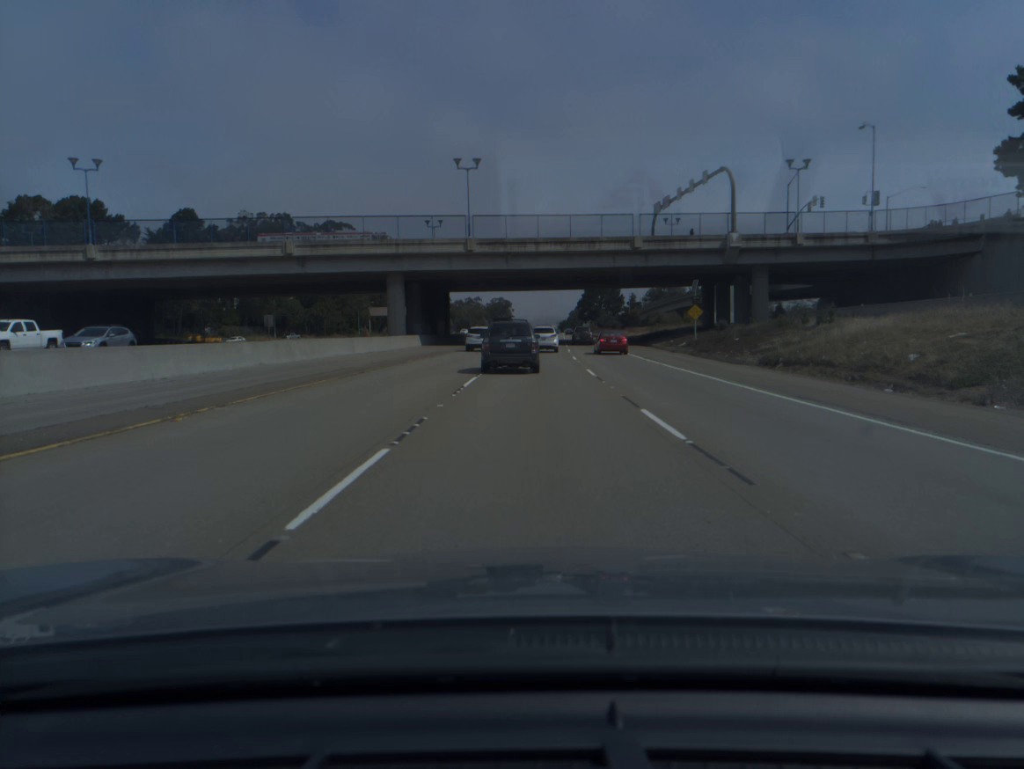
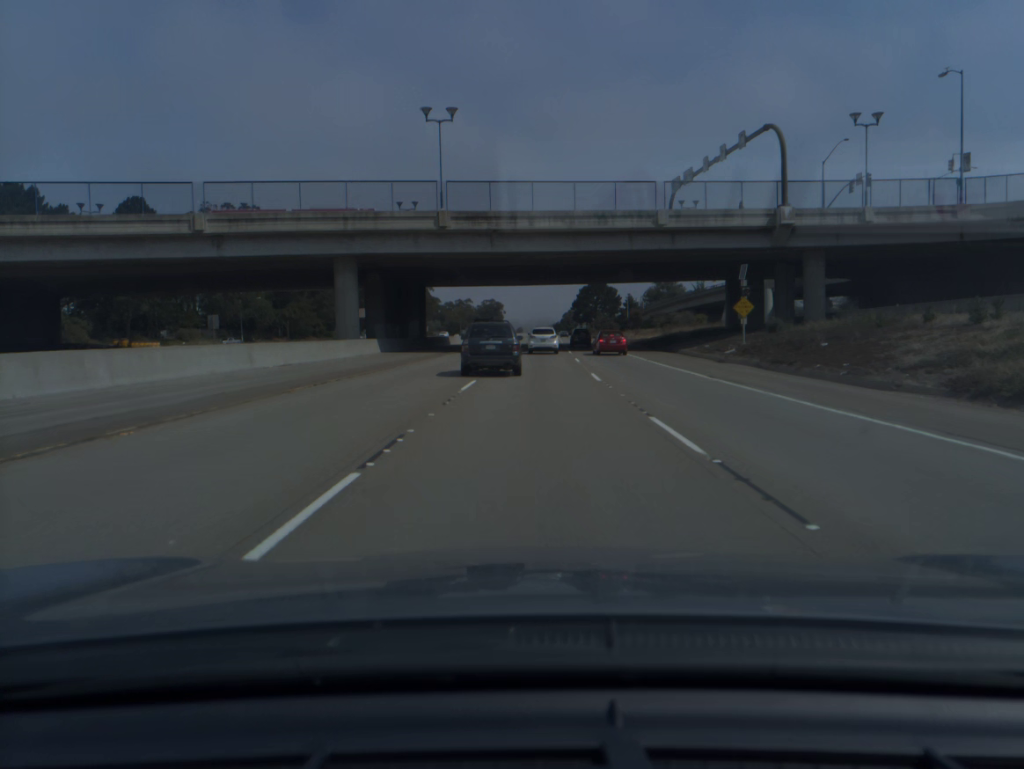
(+0.1, +16.2) m; +1°
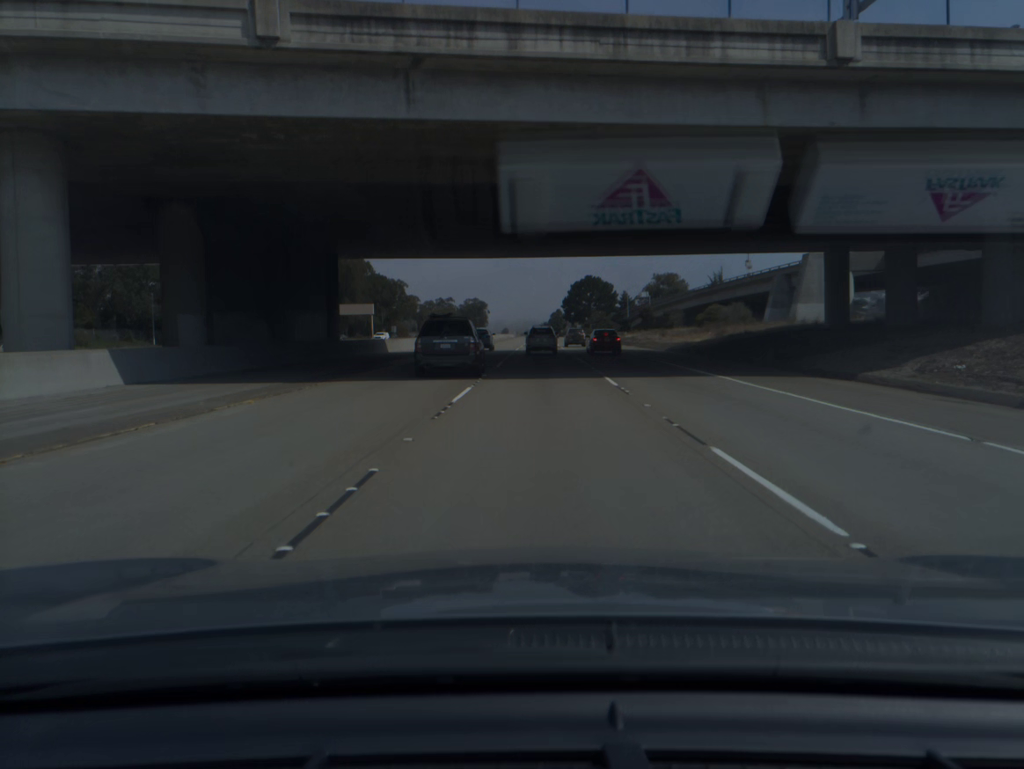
(+0.3, +32.2) m; +1°
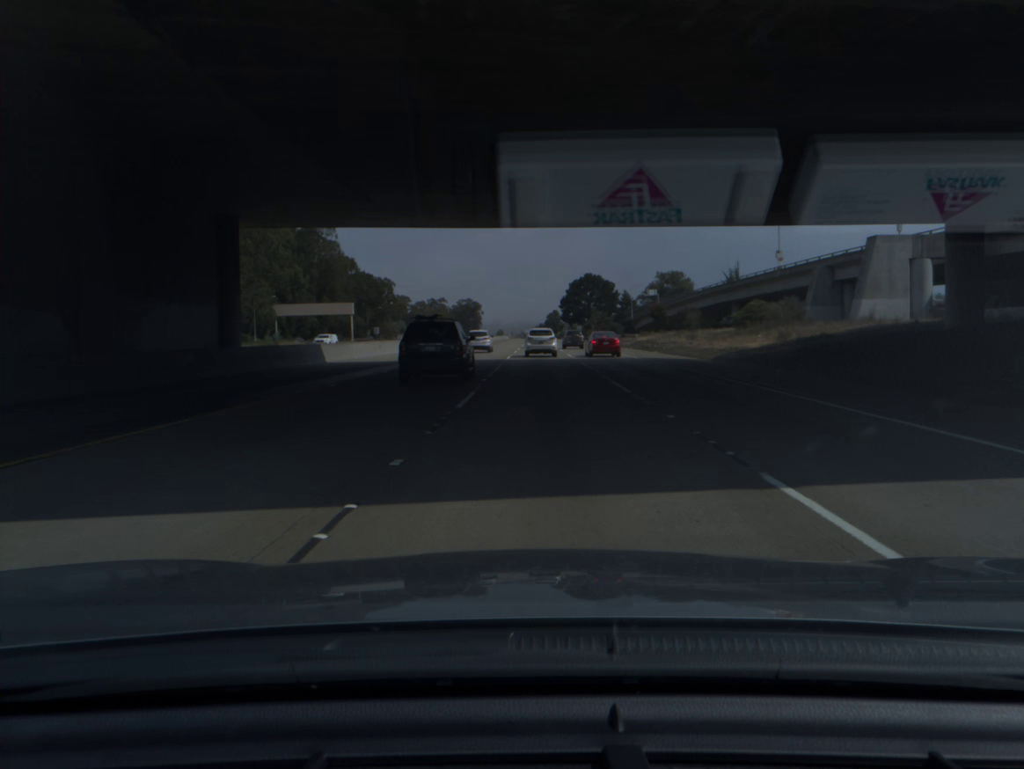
(0.0, +15.9) m; 0°
